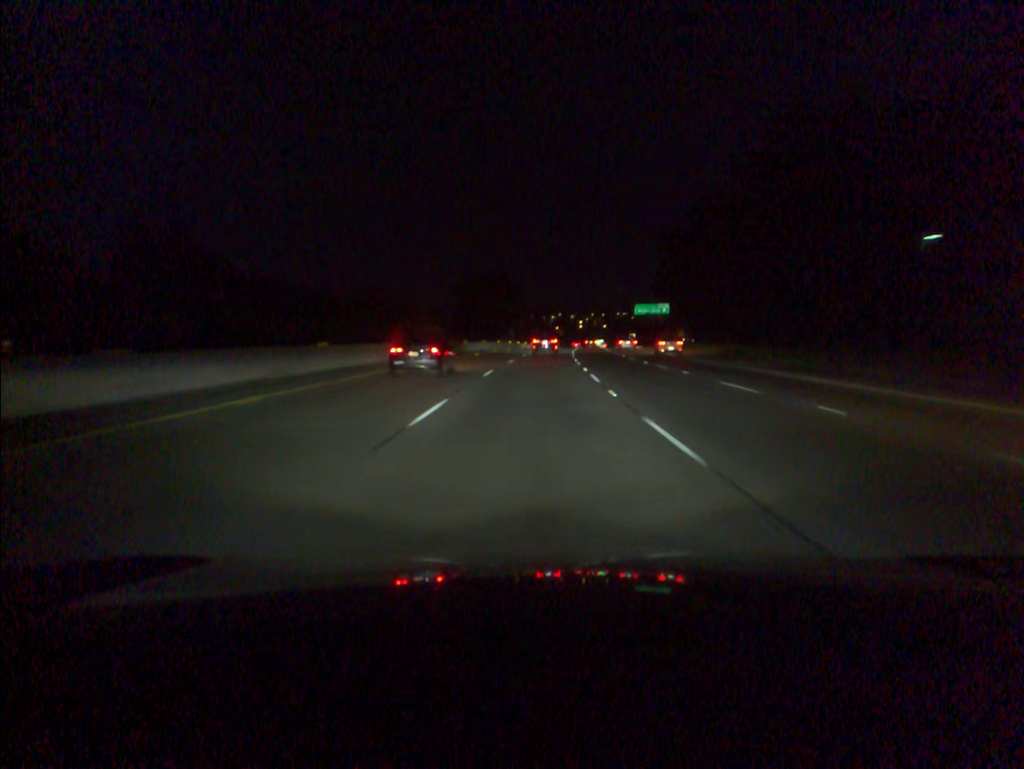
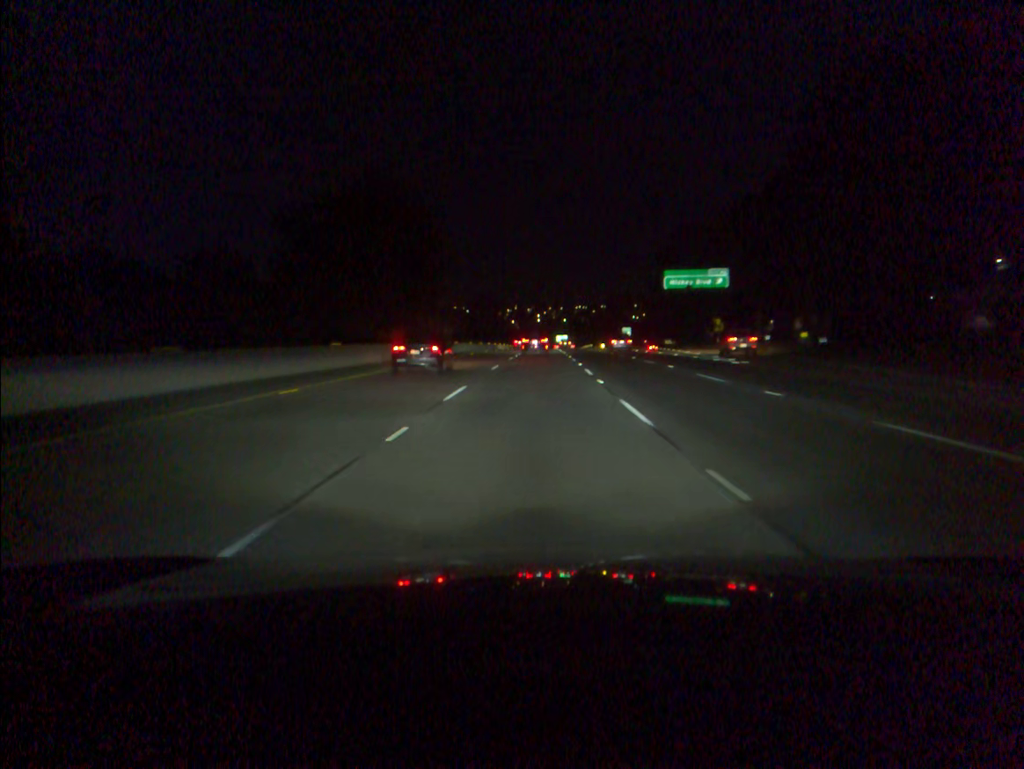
(+2.0, +70.0) m; +3°
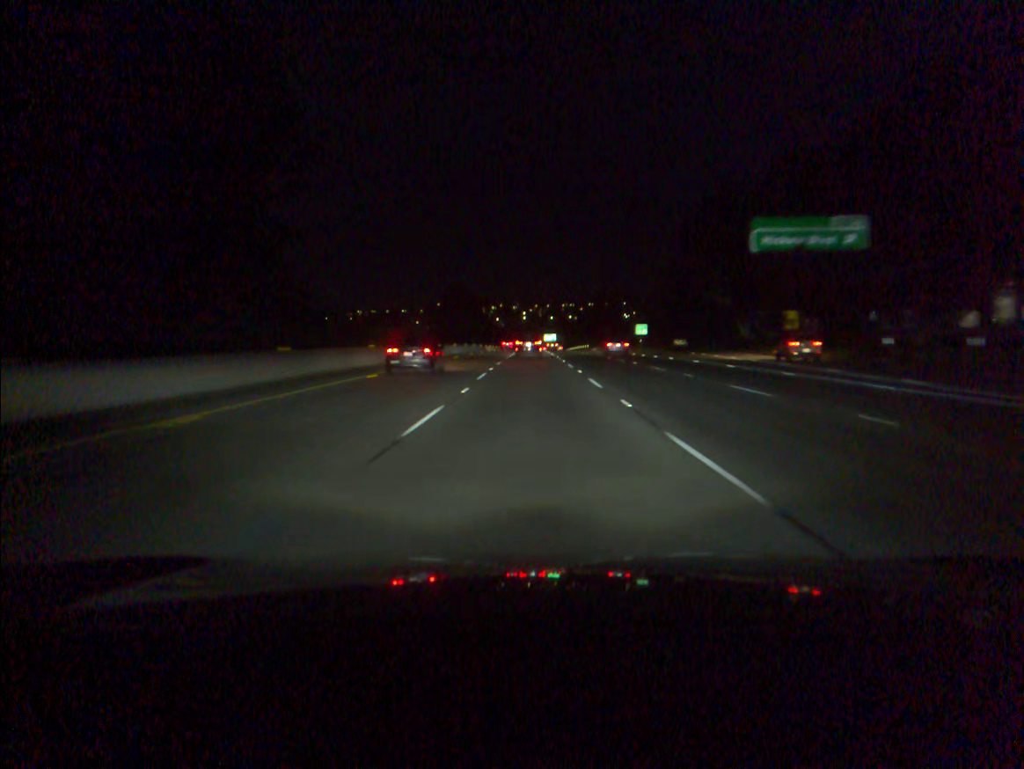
(+0.4, +34.6) m; +1°
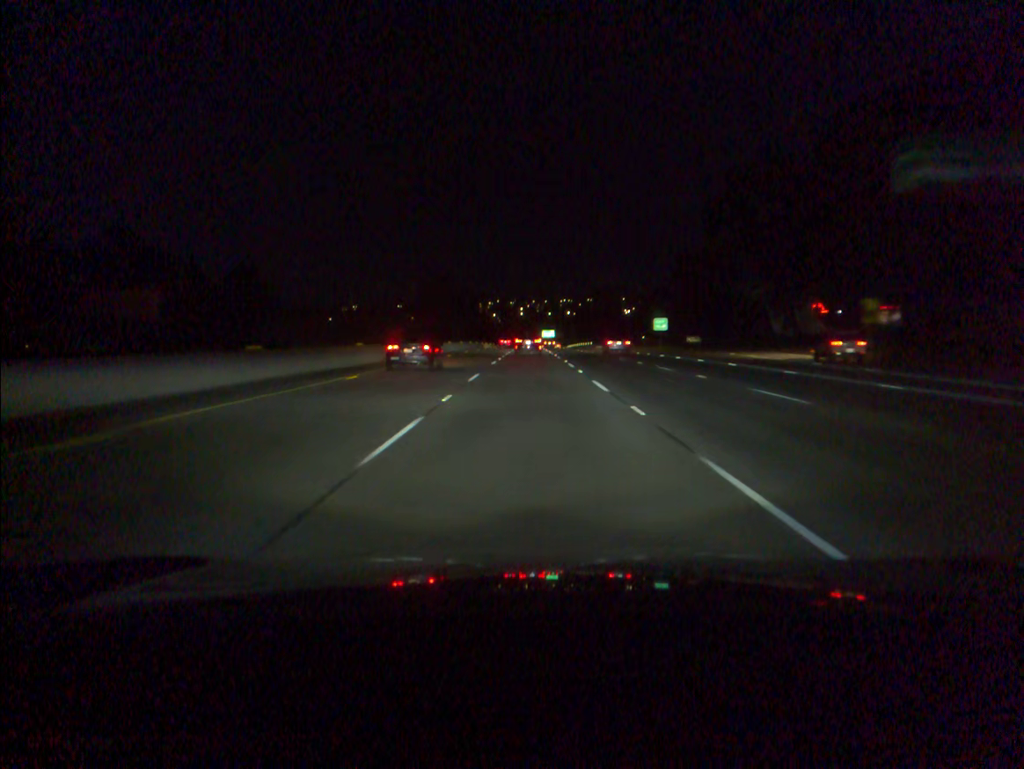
(0.0, +17.2) m; 0°
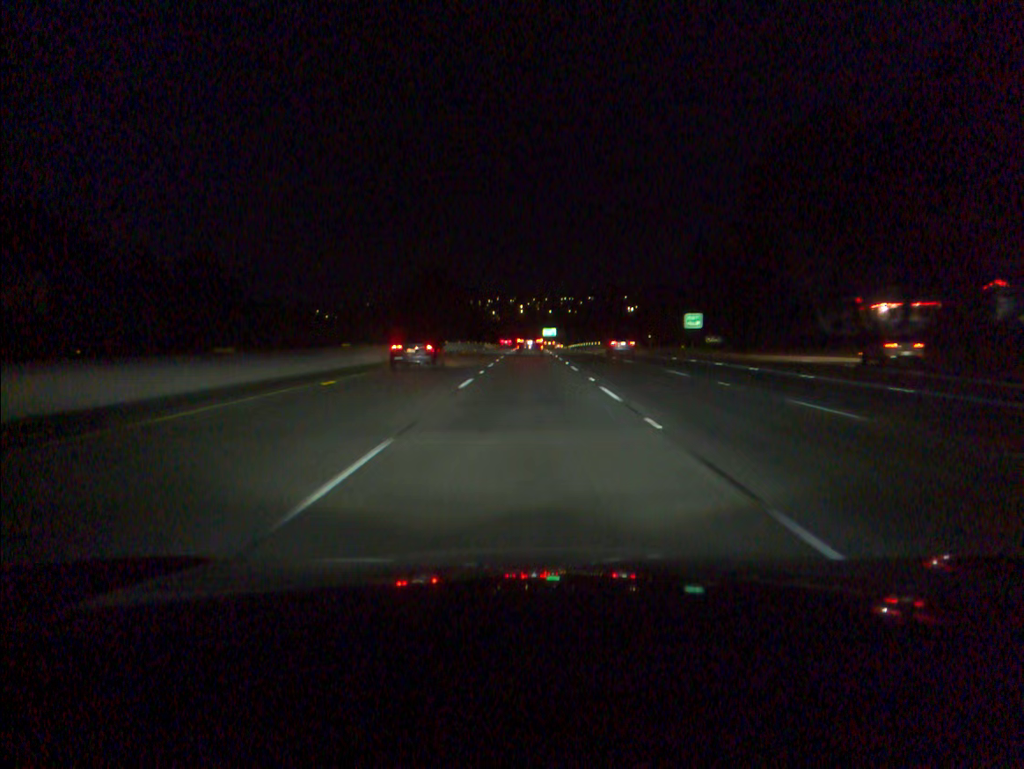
(0.0, +17.2) m; 0°
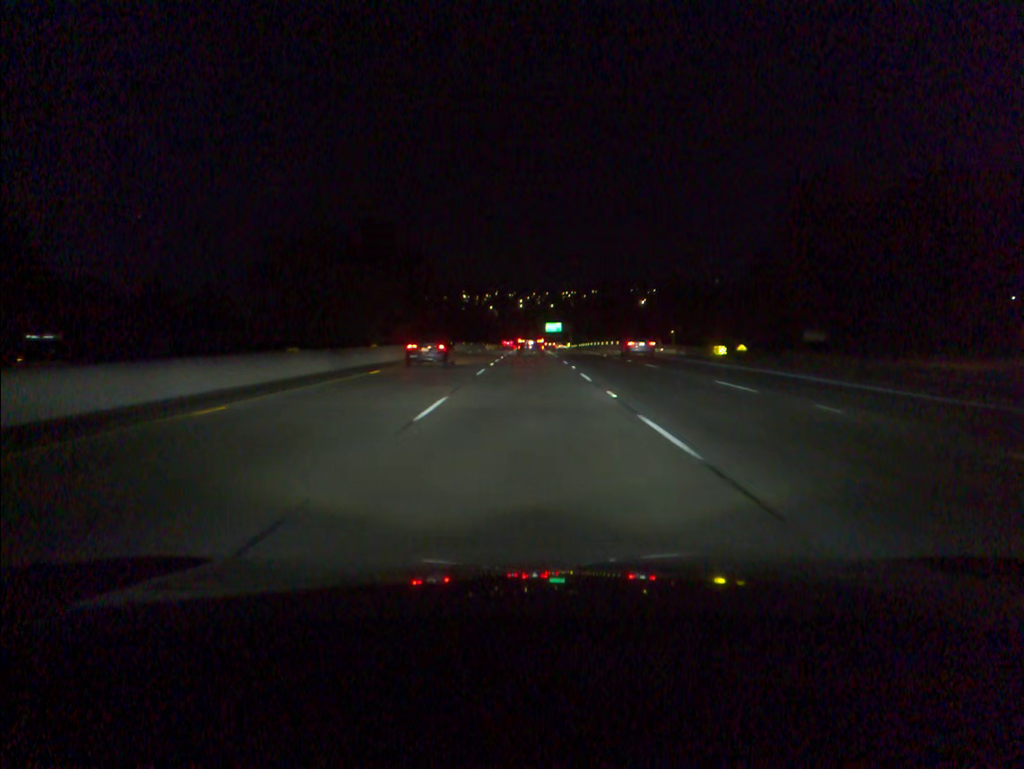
(+0.1, +51.7) m; 0°
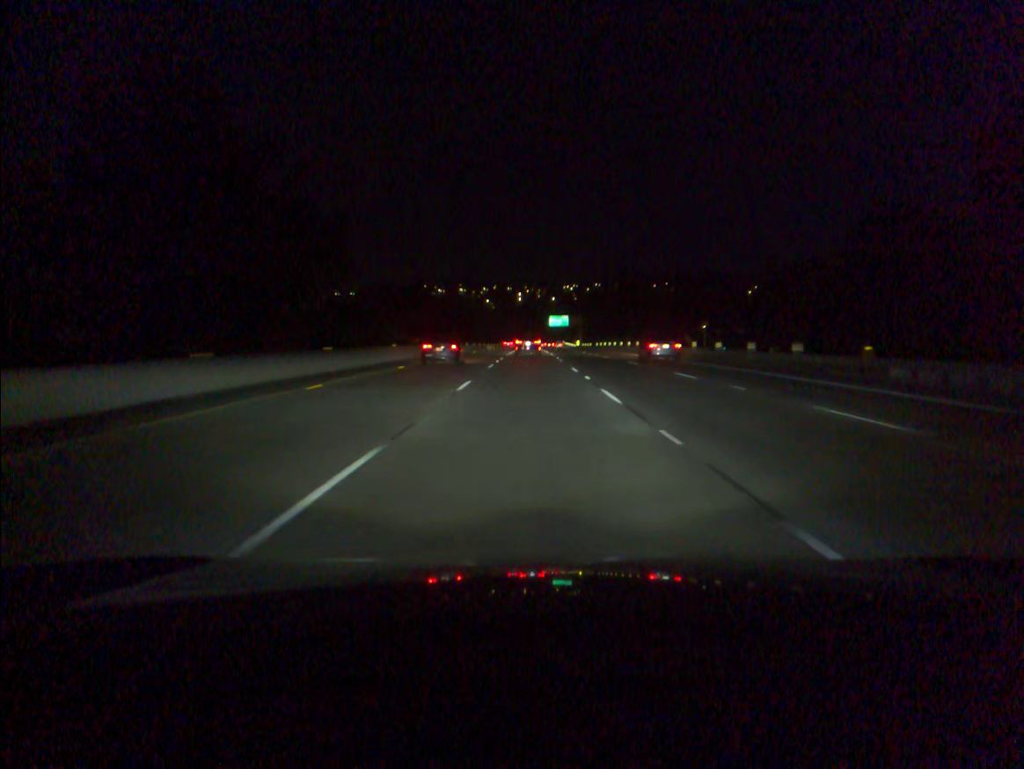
(0.0, +51.7) m; 0°
